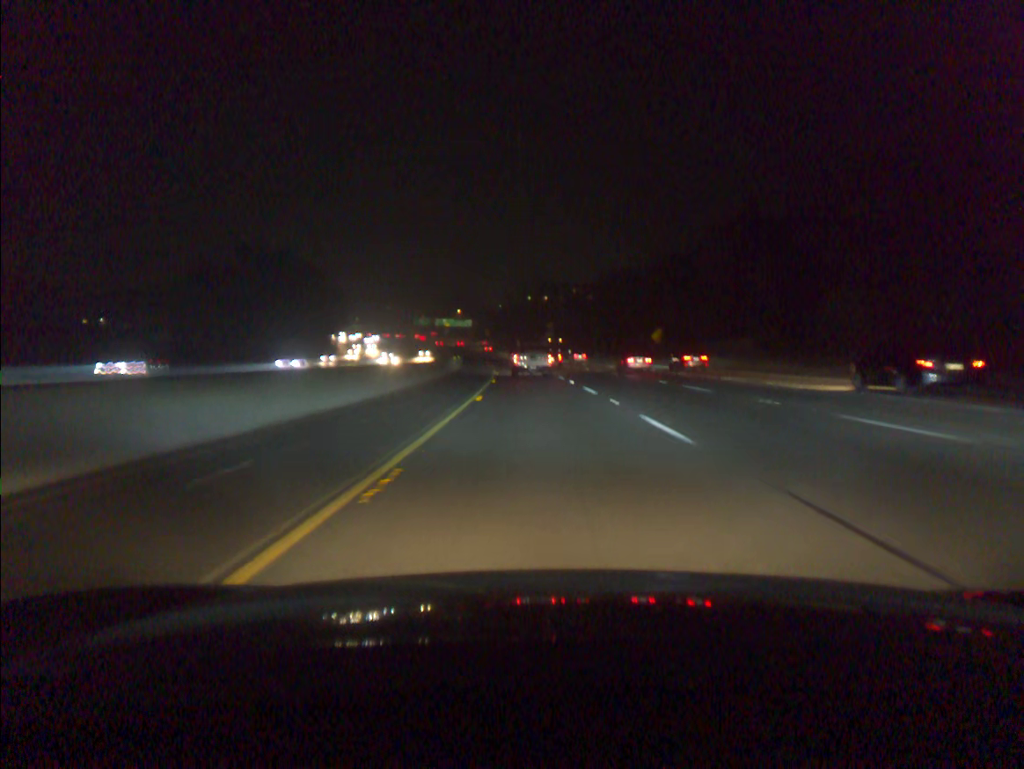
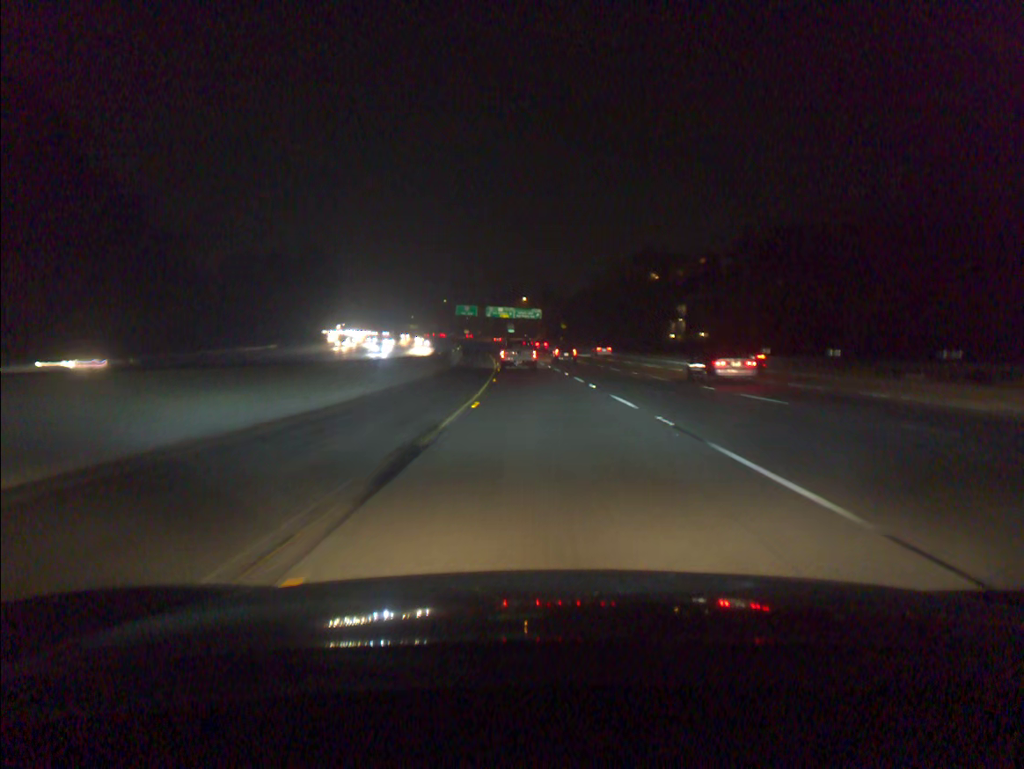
(-5.8, +105.9) m; -6°
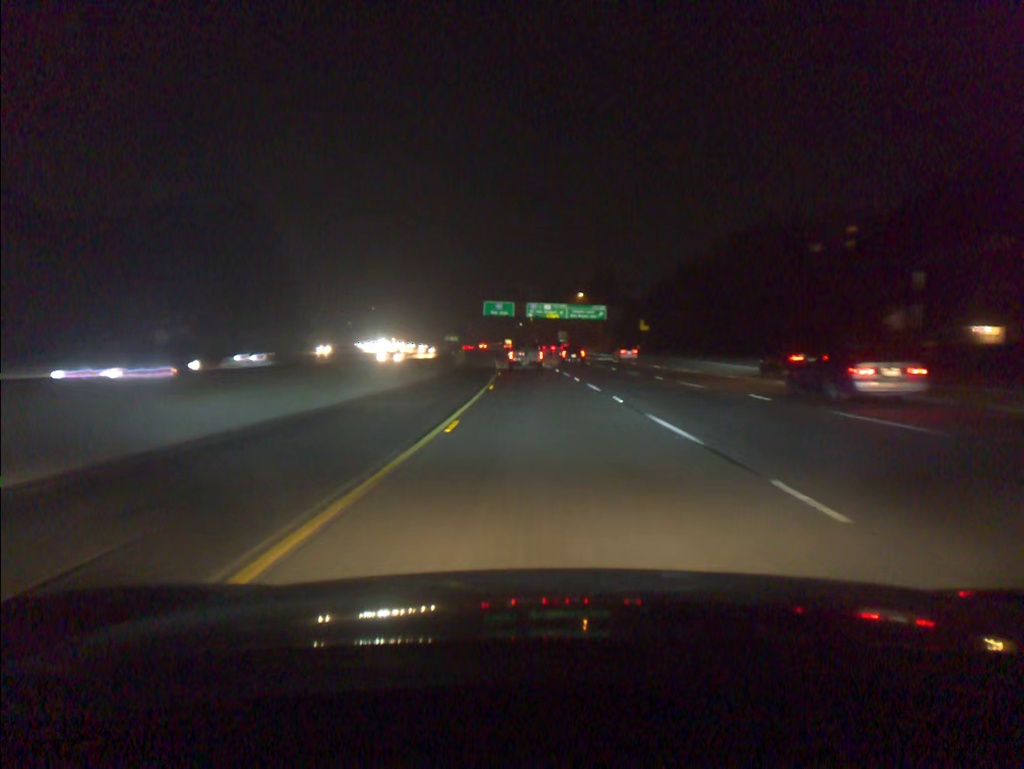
(-2.1, +63.4) m; -4°
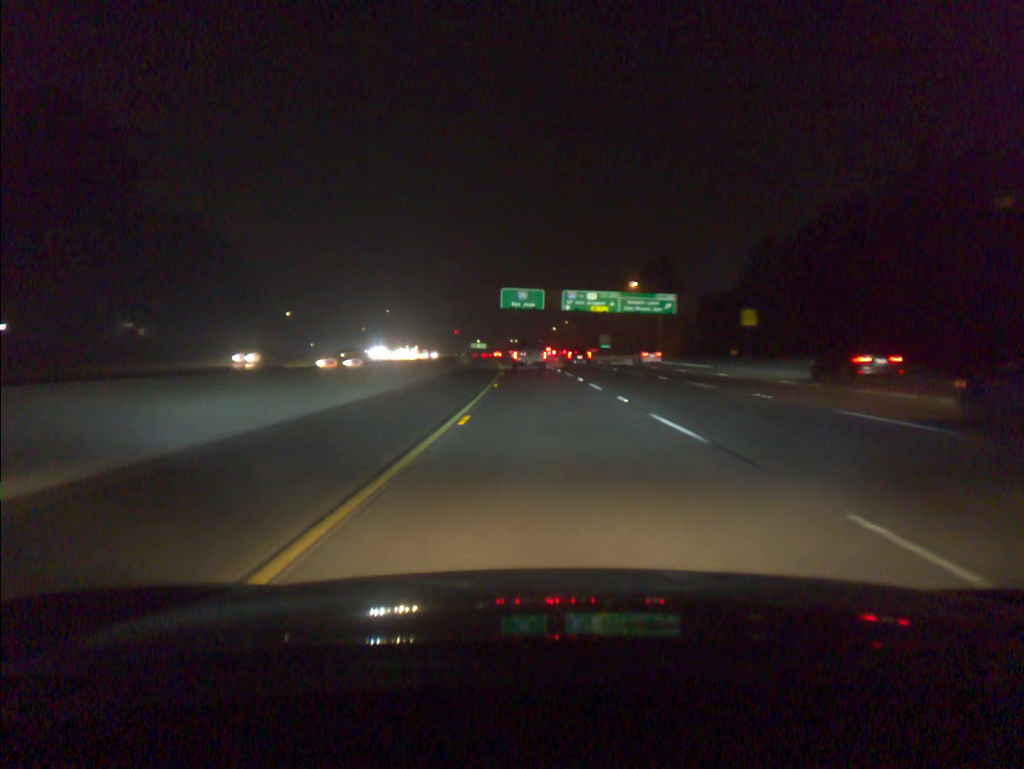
(-0.9, +42.6) m; -2°
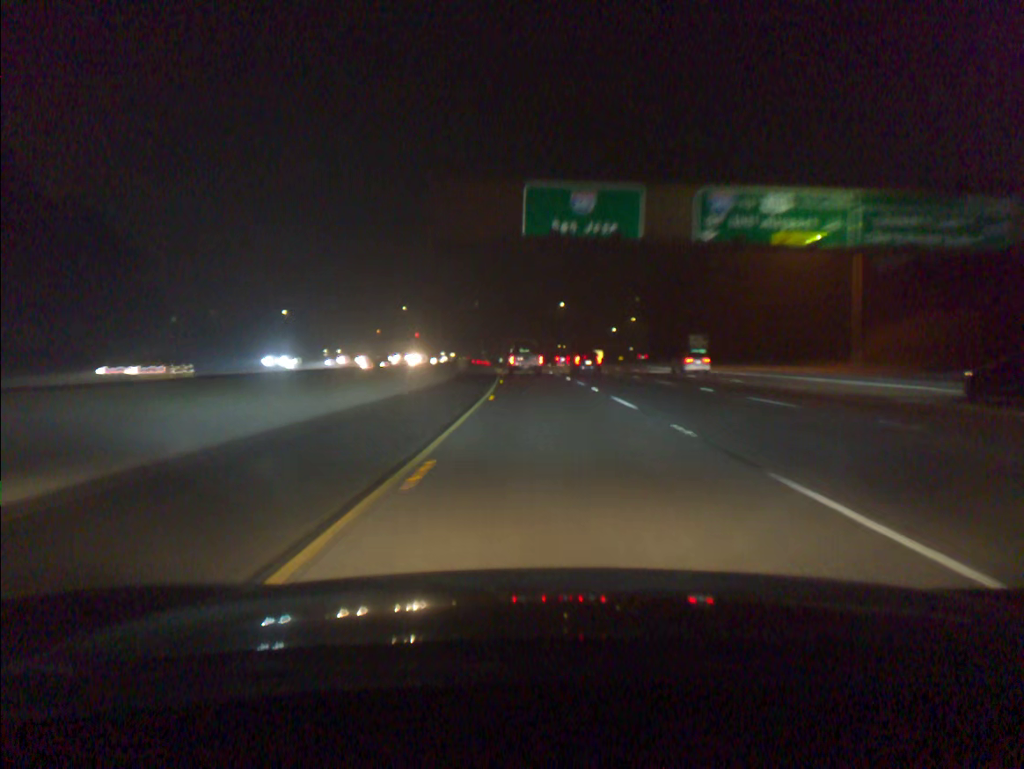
(-2.0, +64.5) m; -4°
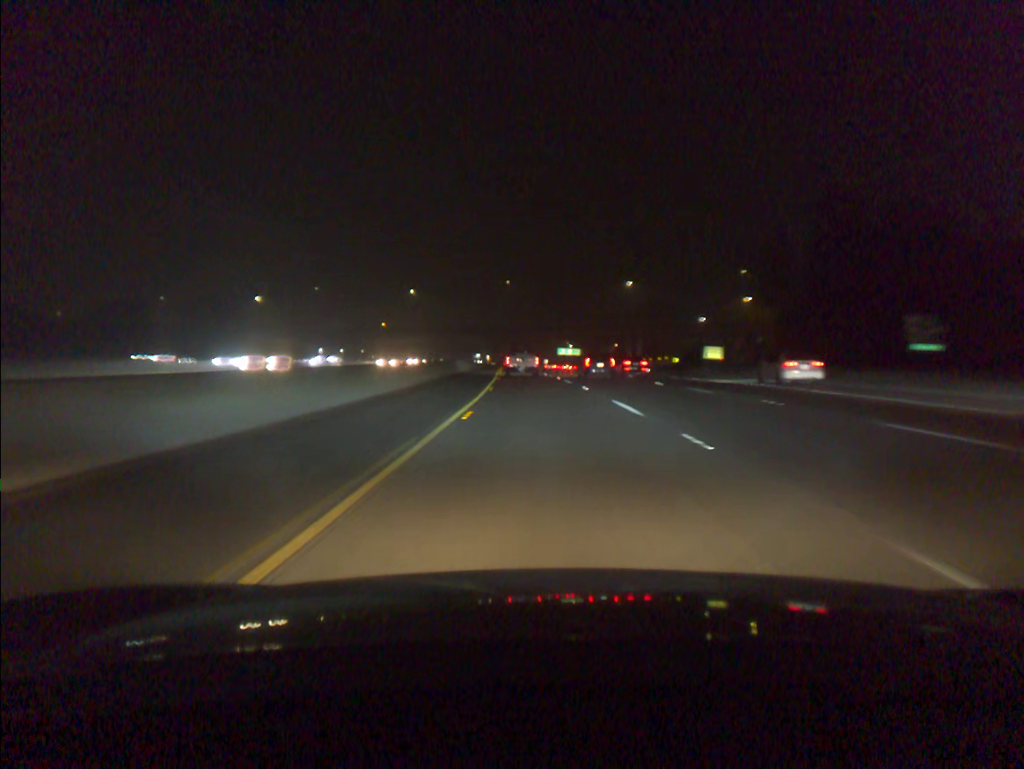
(-1.9, +65.1) m; -3°
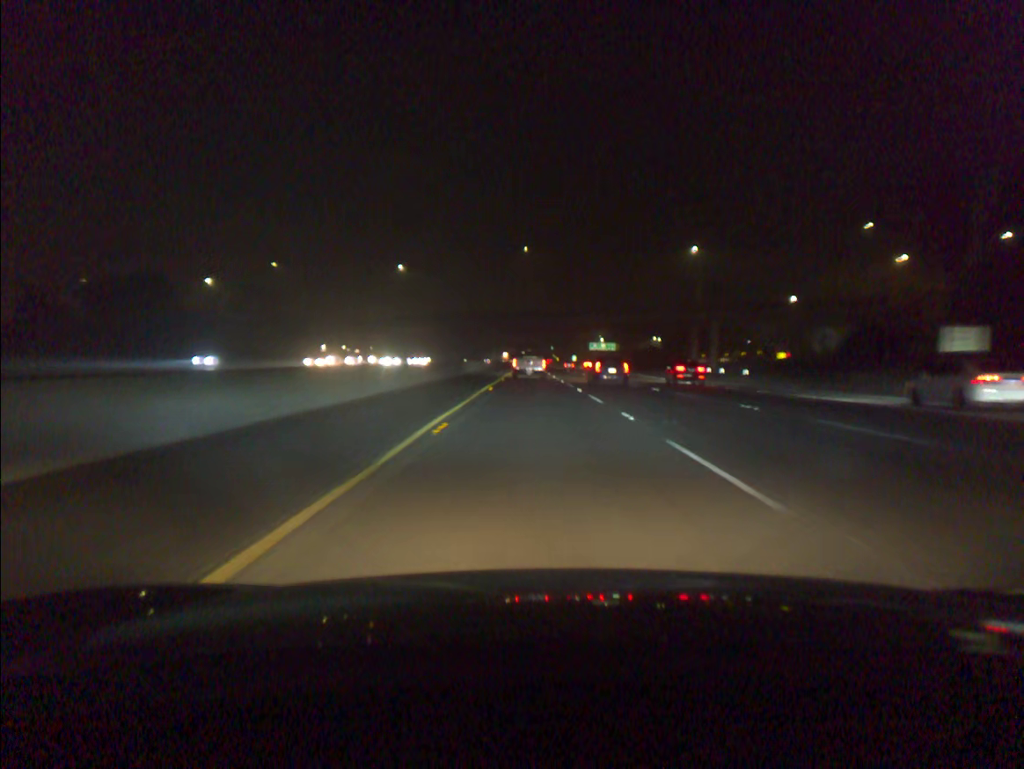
(-0.8, +43.8) m; -2°
